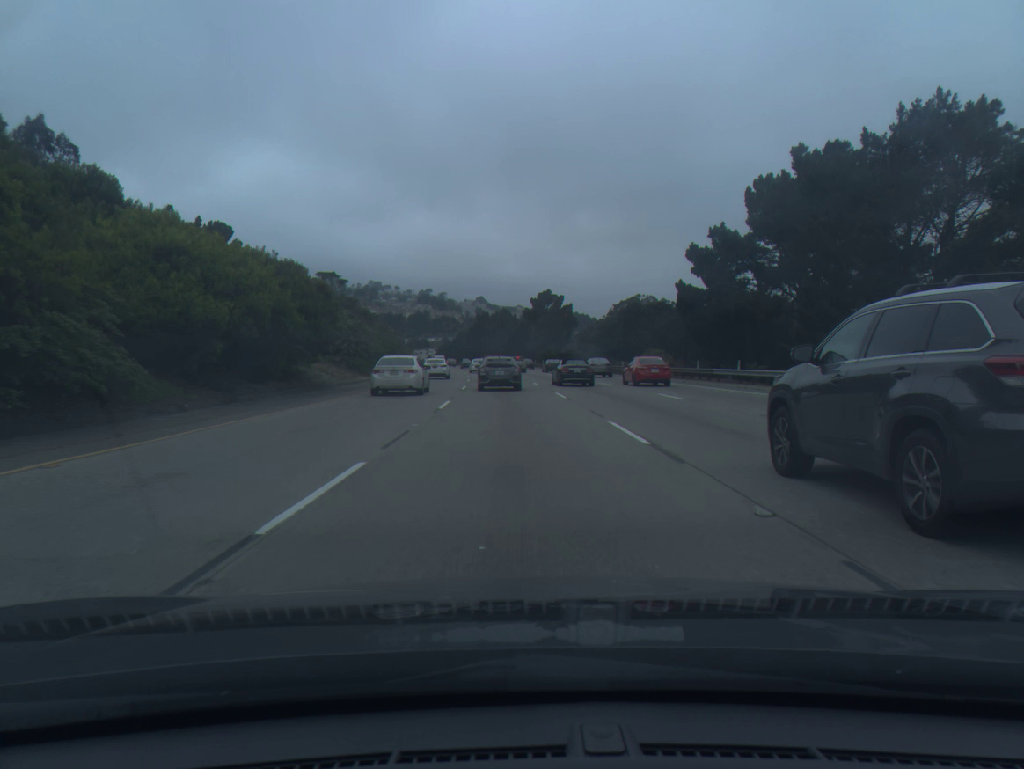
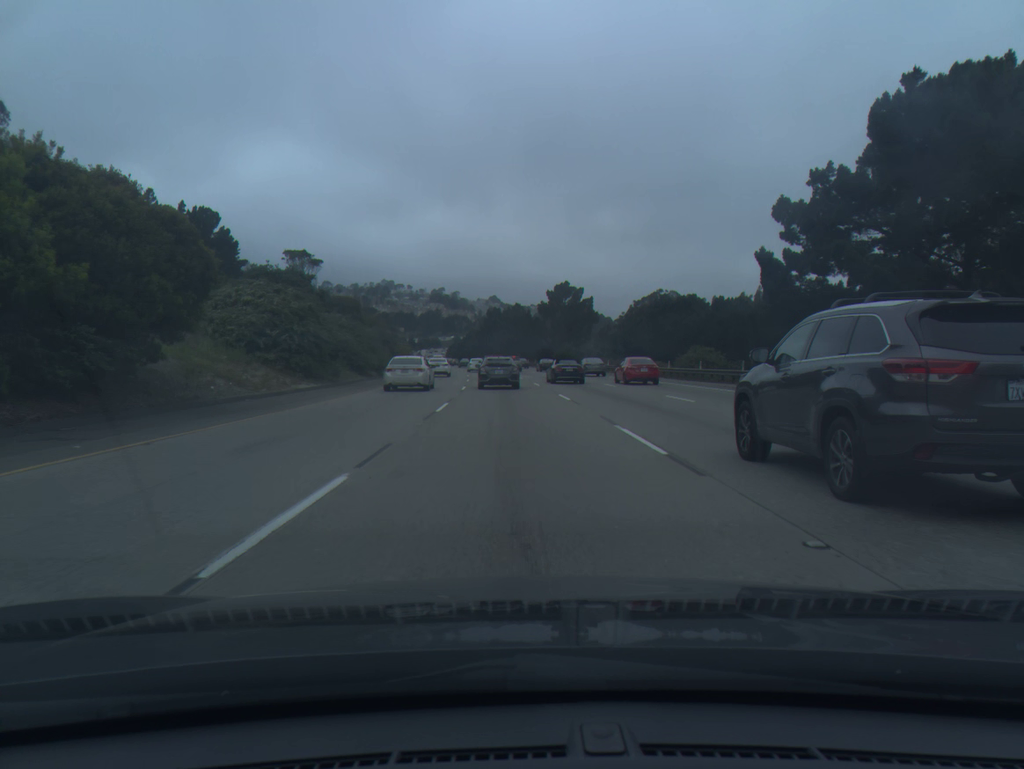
(-0.1, +15.8) m; -1°
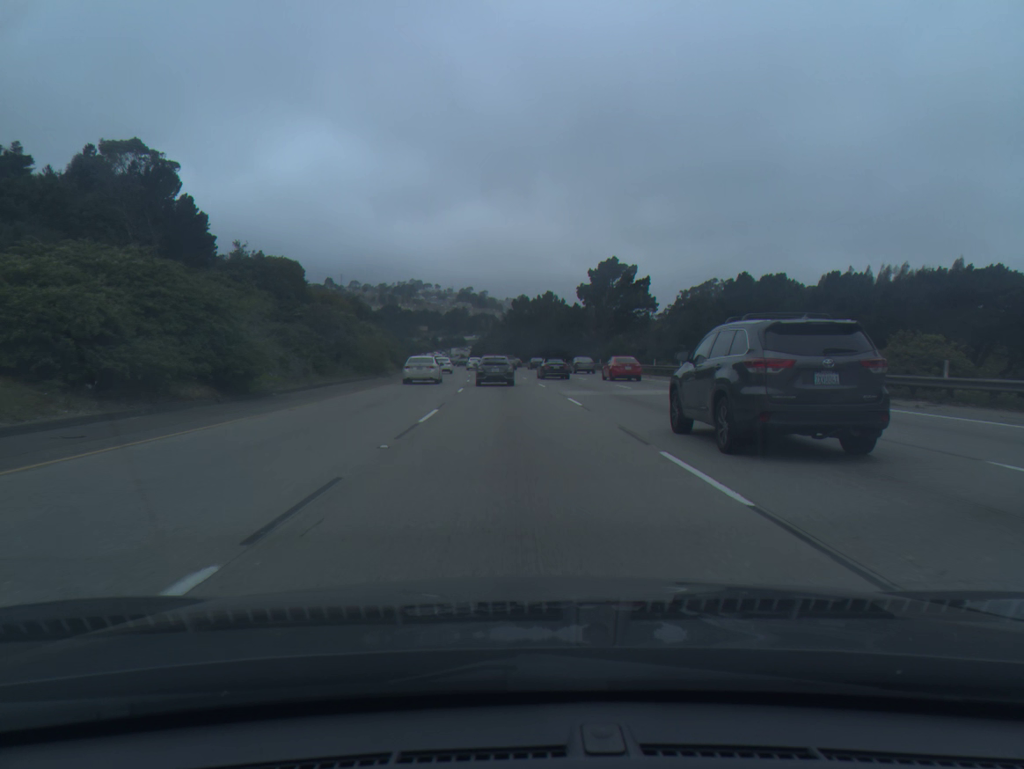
(-0.6, +32.9) m; -2°
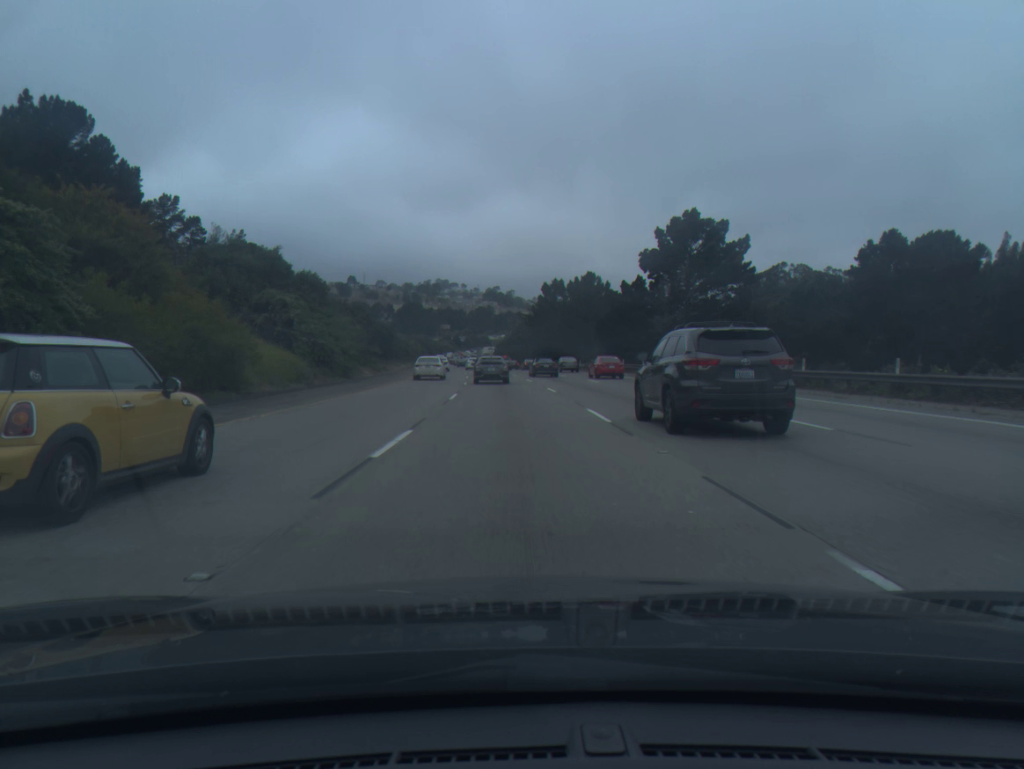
(-0.6, +34.9) m; -2°
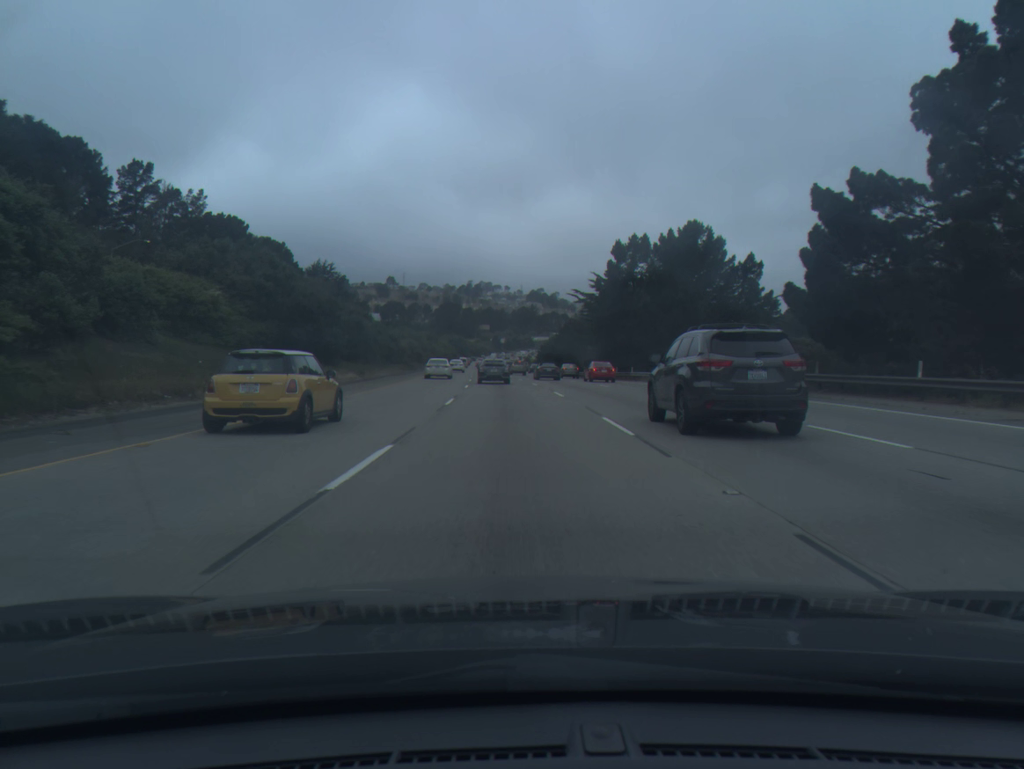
(-1.2, +46.3) m; -3°
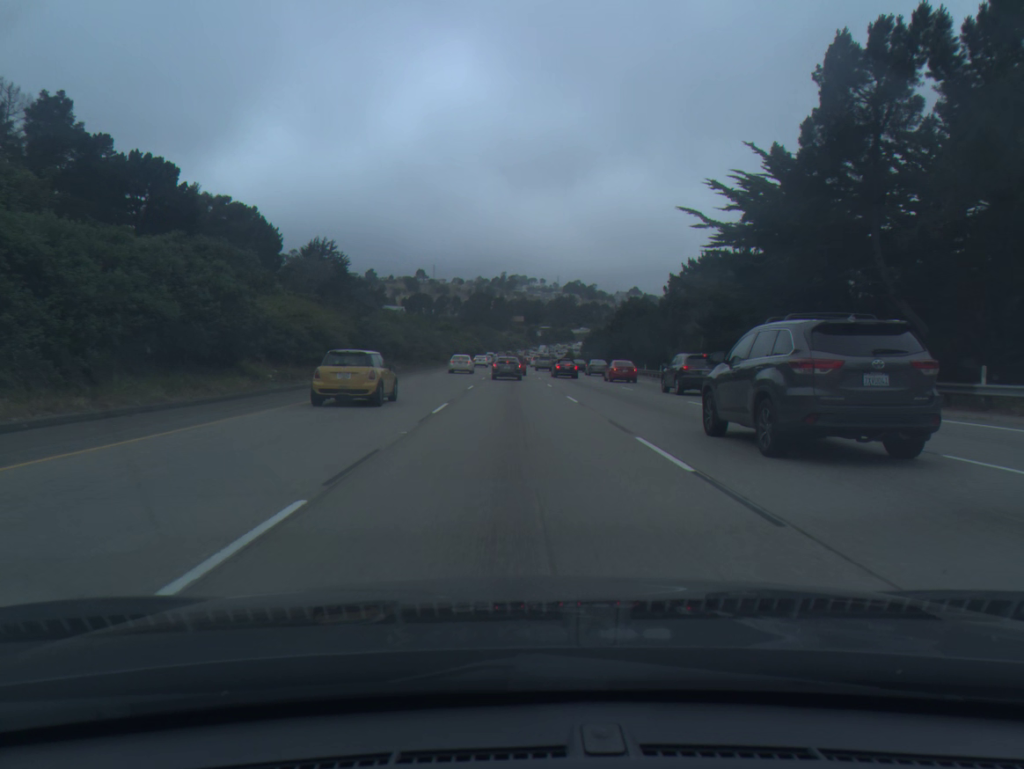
(-1.0, +48.1) m; -2°
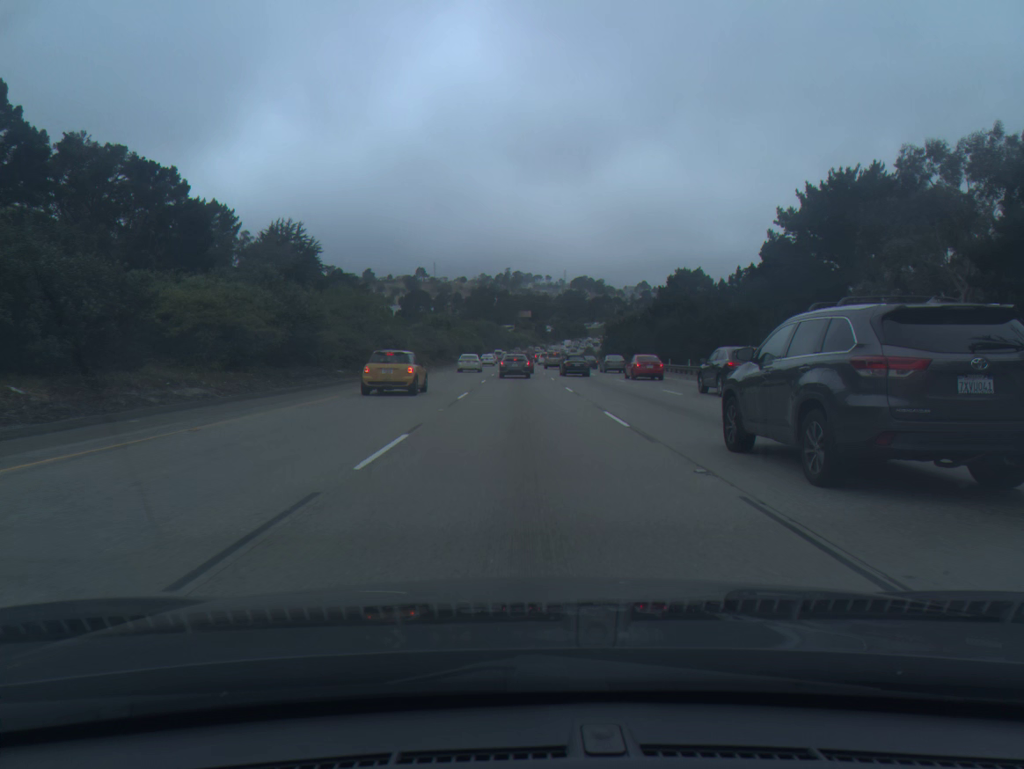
(-0.4, +38.3) m; -1°
